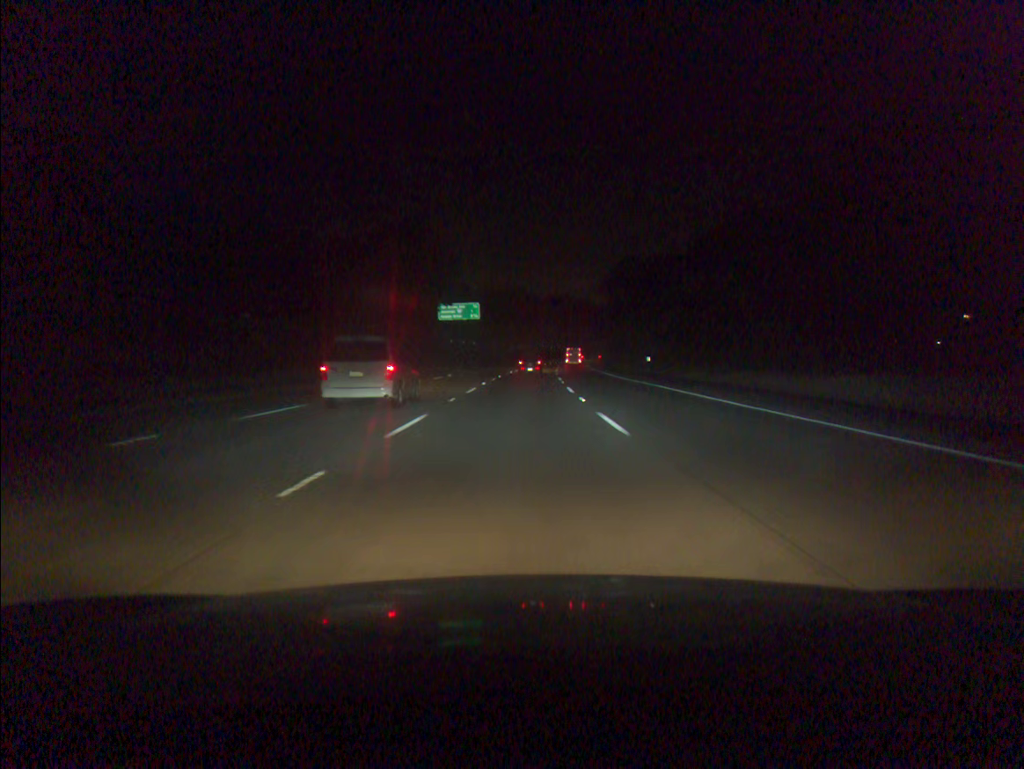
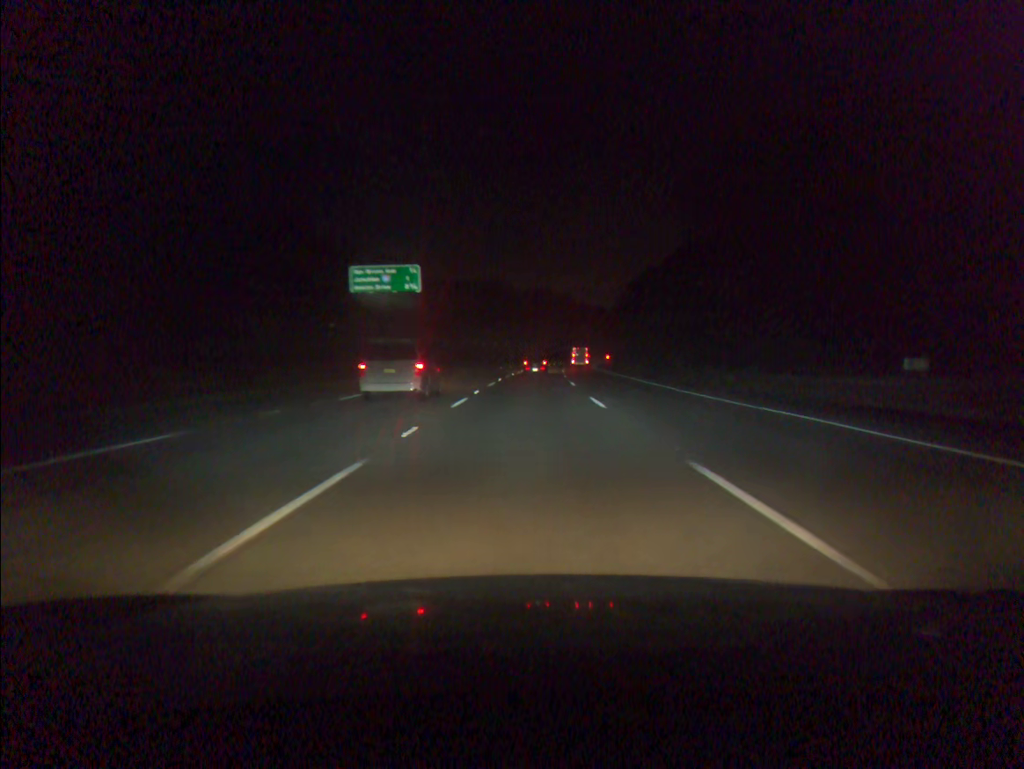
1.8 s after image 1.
(+0.7, +52.0) m; +2°
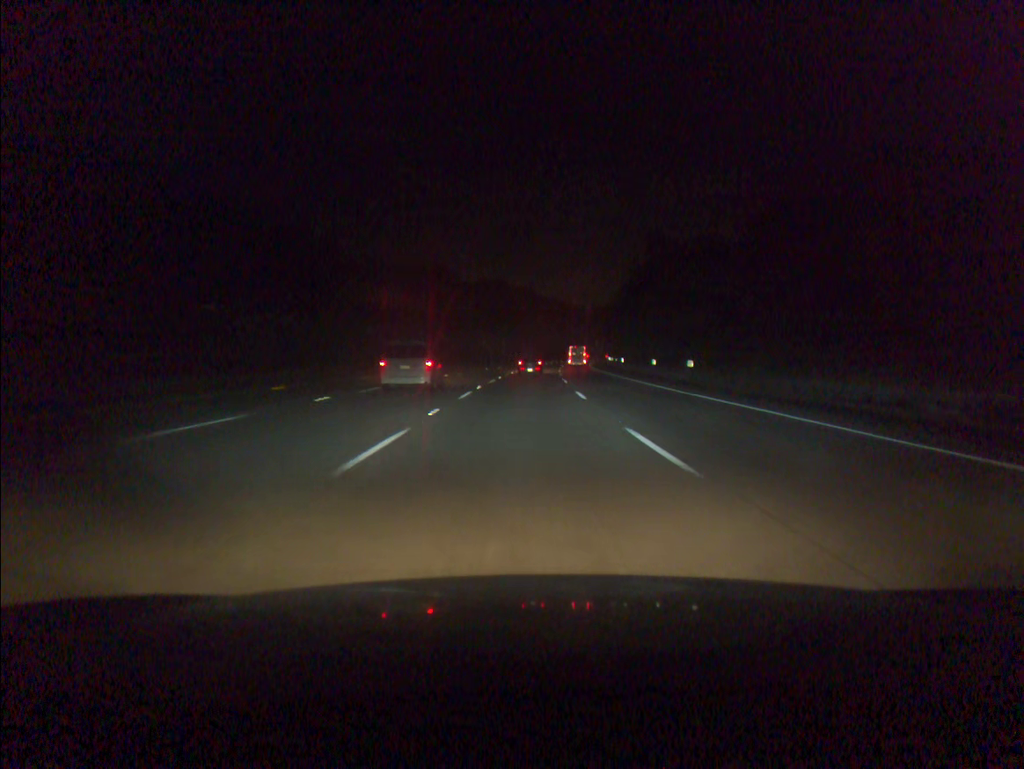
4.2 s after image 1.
(+2.0, +69.2) m; +3°
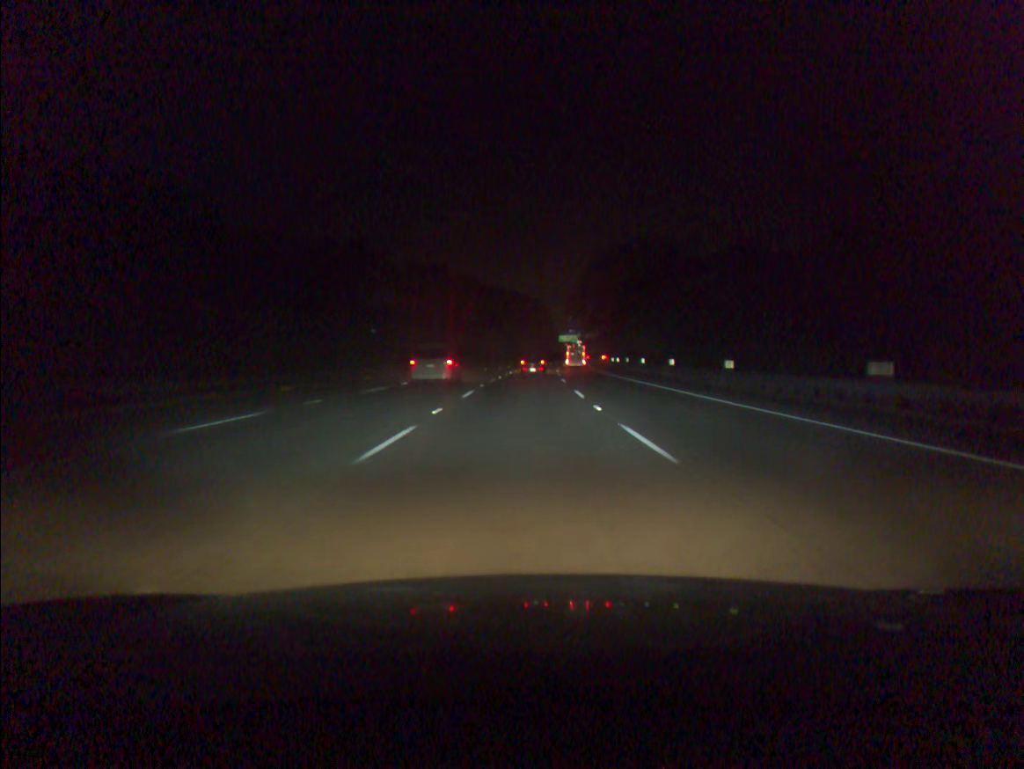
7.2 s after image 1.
(+2.7, +86.3) m; +4°
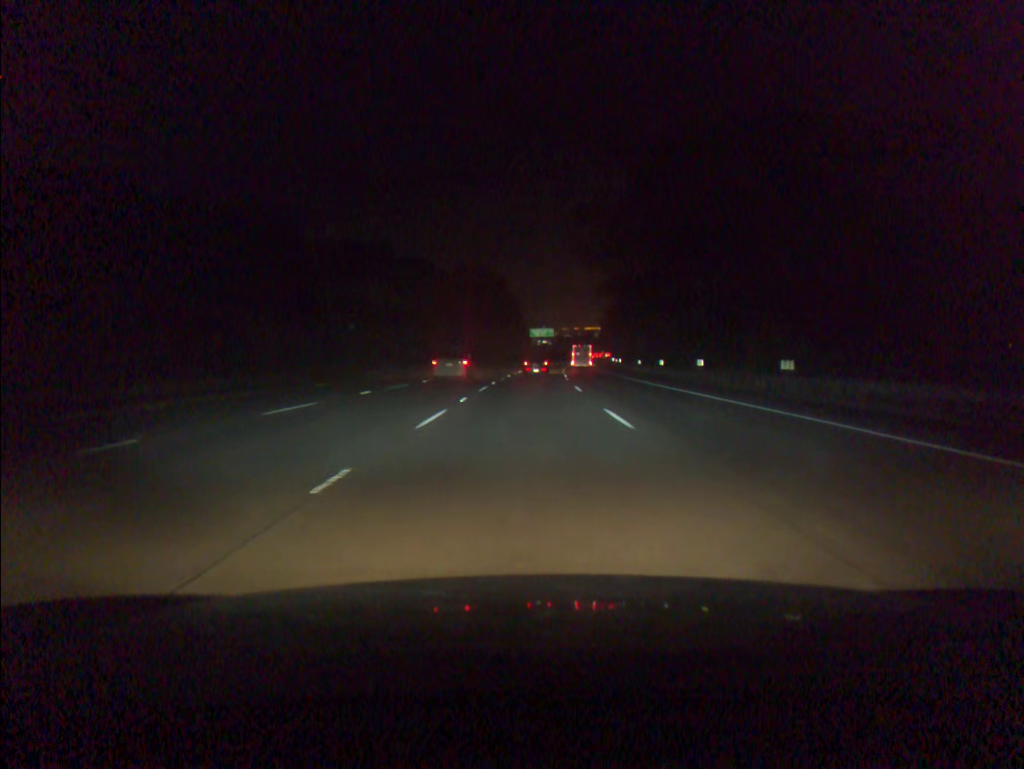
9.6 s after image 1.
(+1.5, +68.8) m; +3°
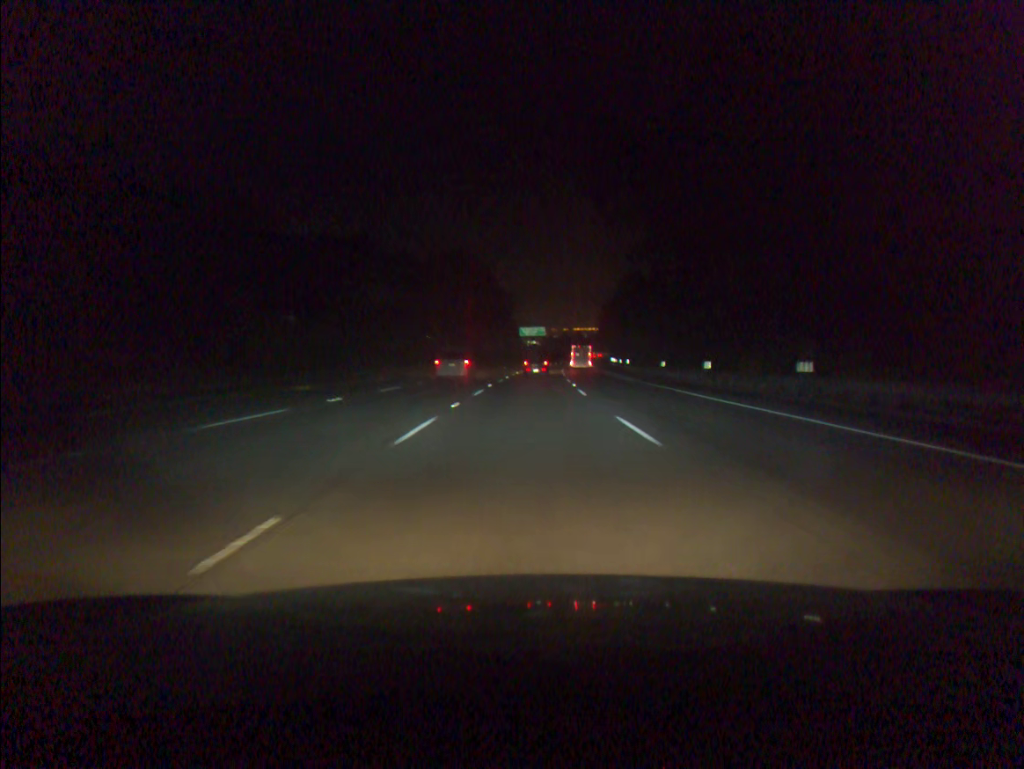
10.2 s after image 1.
(+0.1, +17.1) m; +1°
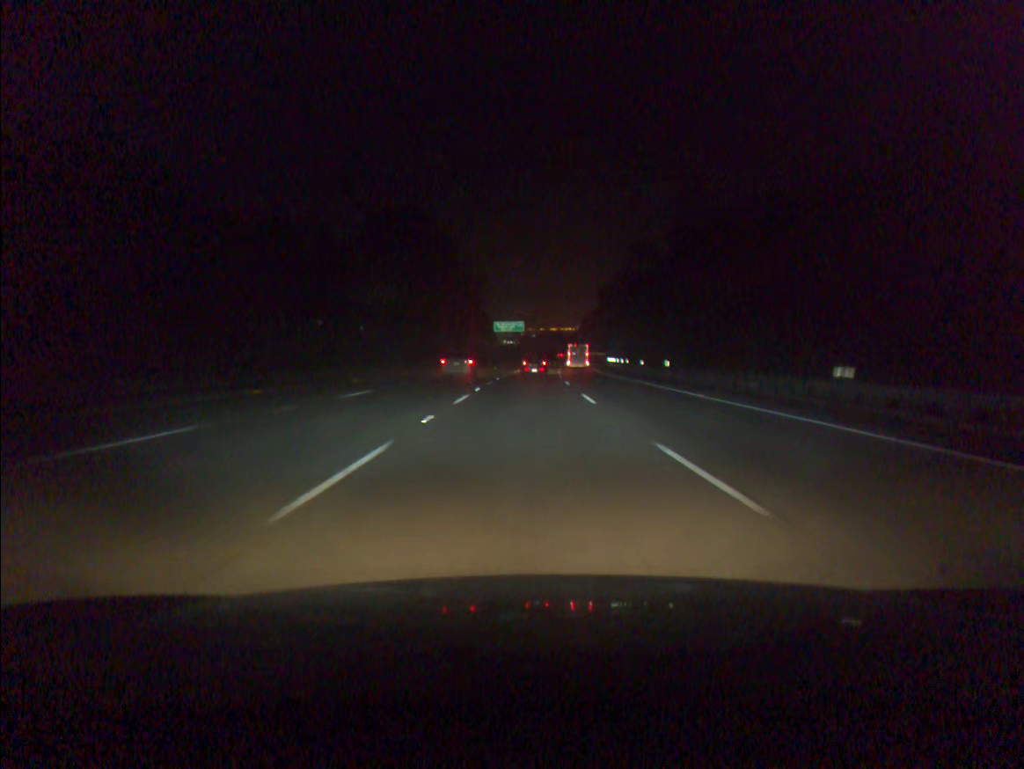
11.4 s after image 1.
(+0.5, +34.1) m; +2°
